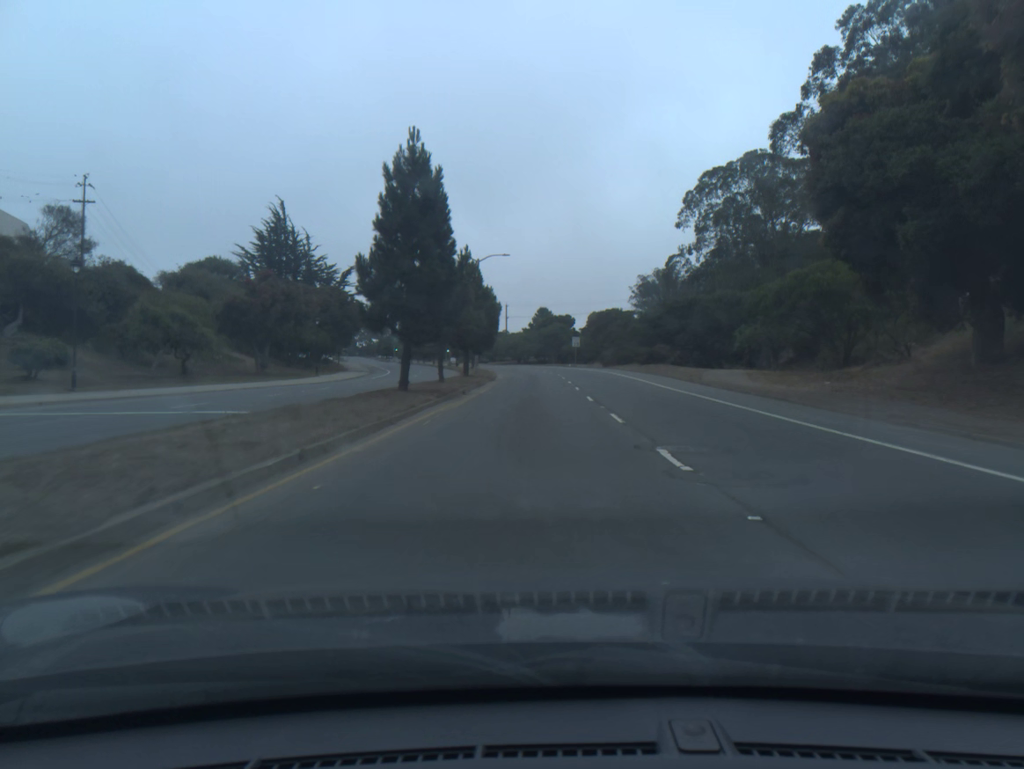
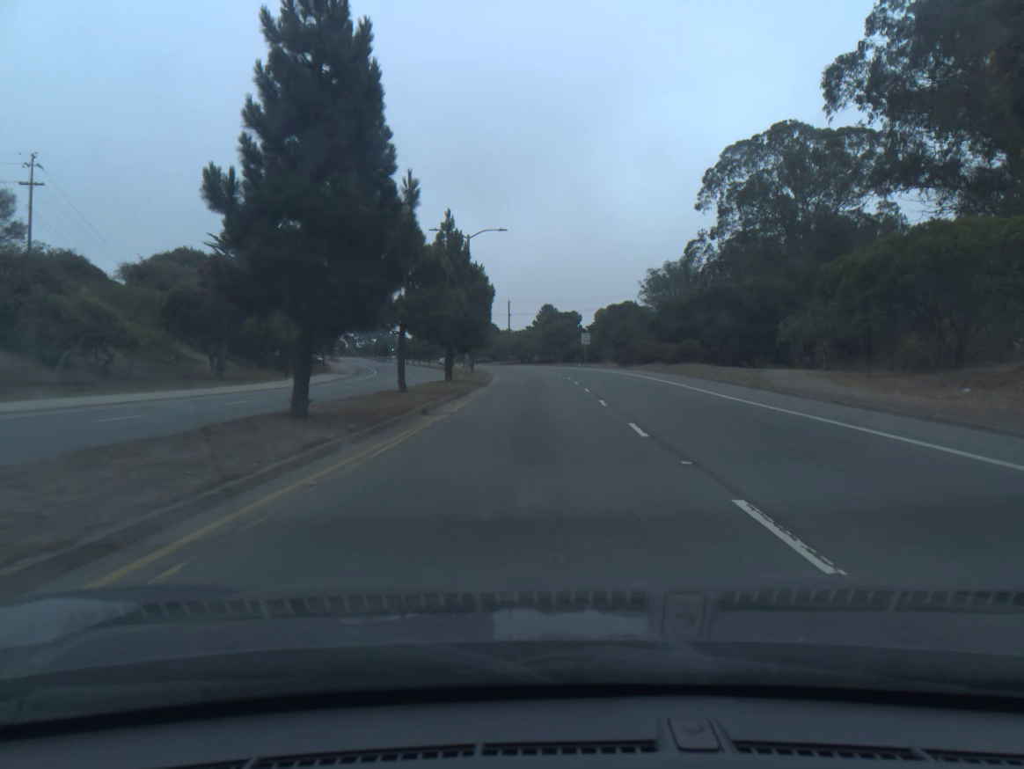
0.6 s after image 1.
(0.0, +10.5) m; 0°
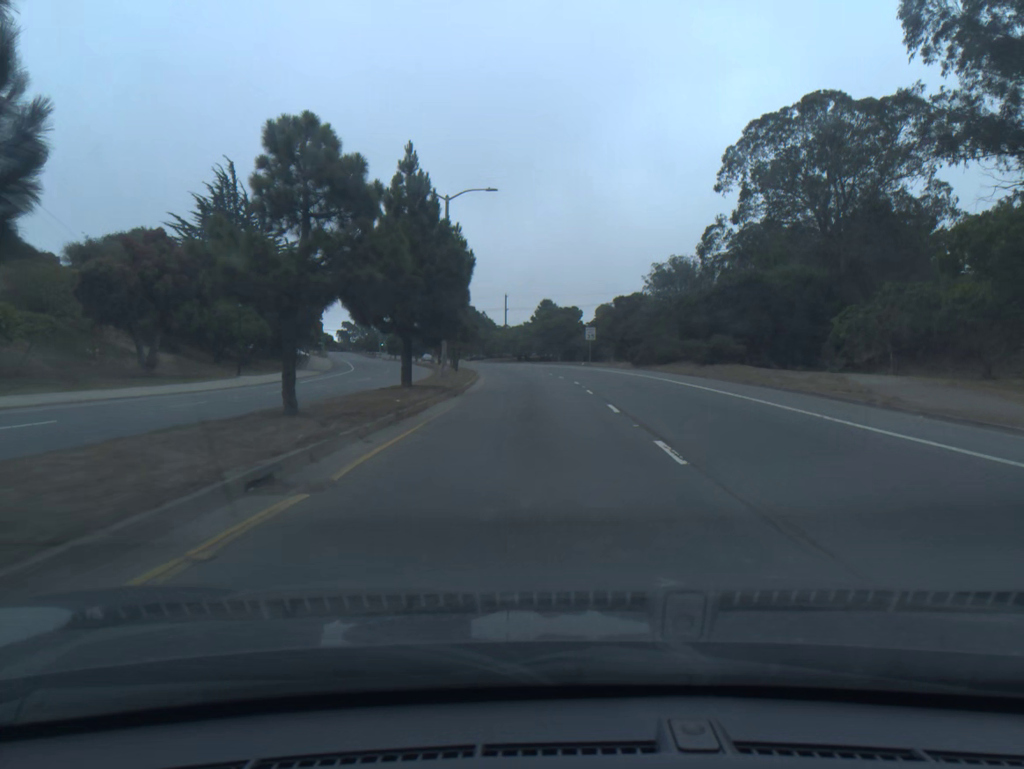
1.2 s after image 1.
(0.0, +10.5) m; 0°
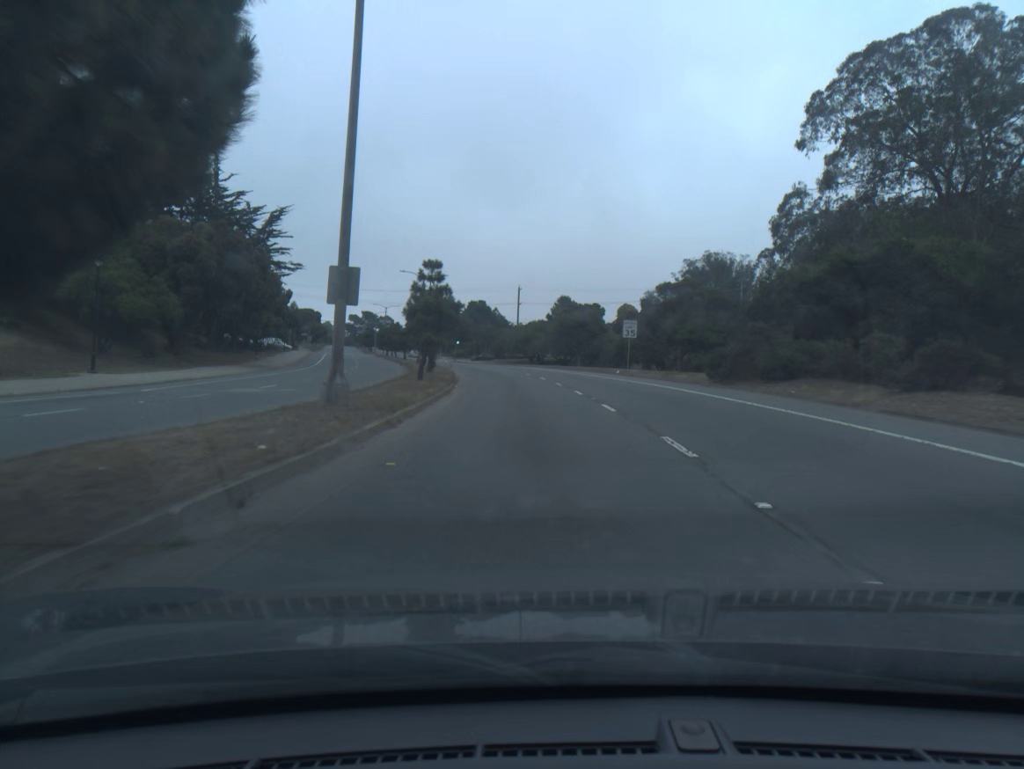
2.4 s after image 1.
(-0.1, +20.8) m; -1°
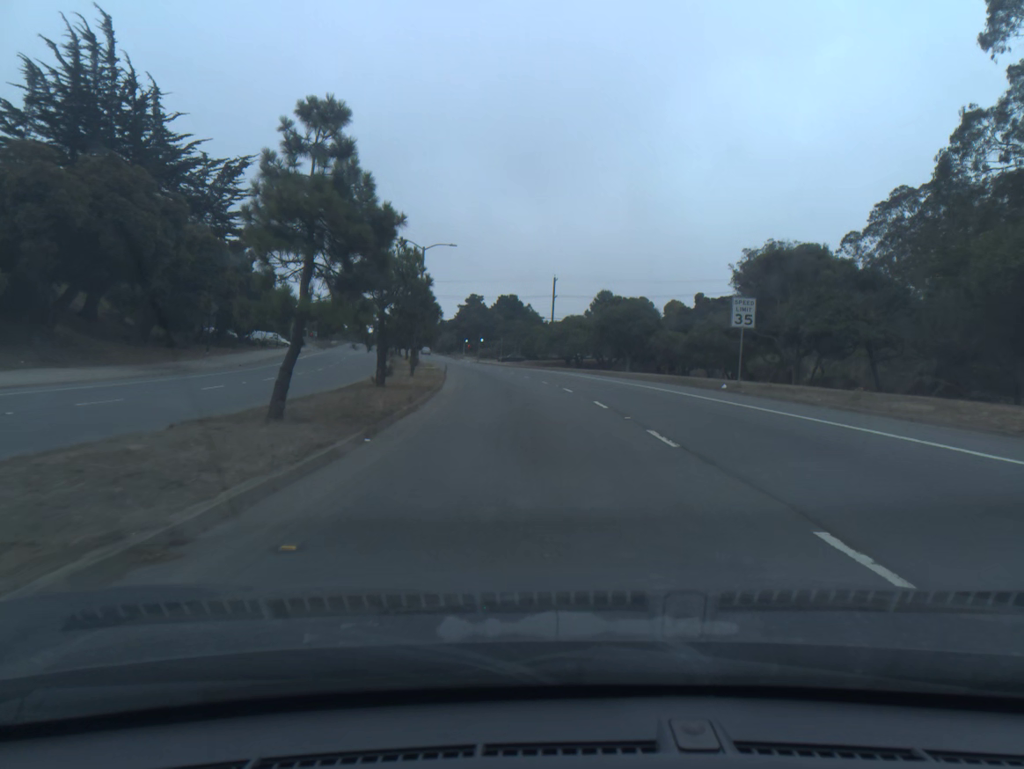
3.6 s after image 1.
(-0.4, +20.6) m; -3°
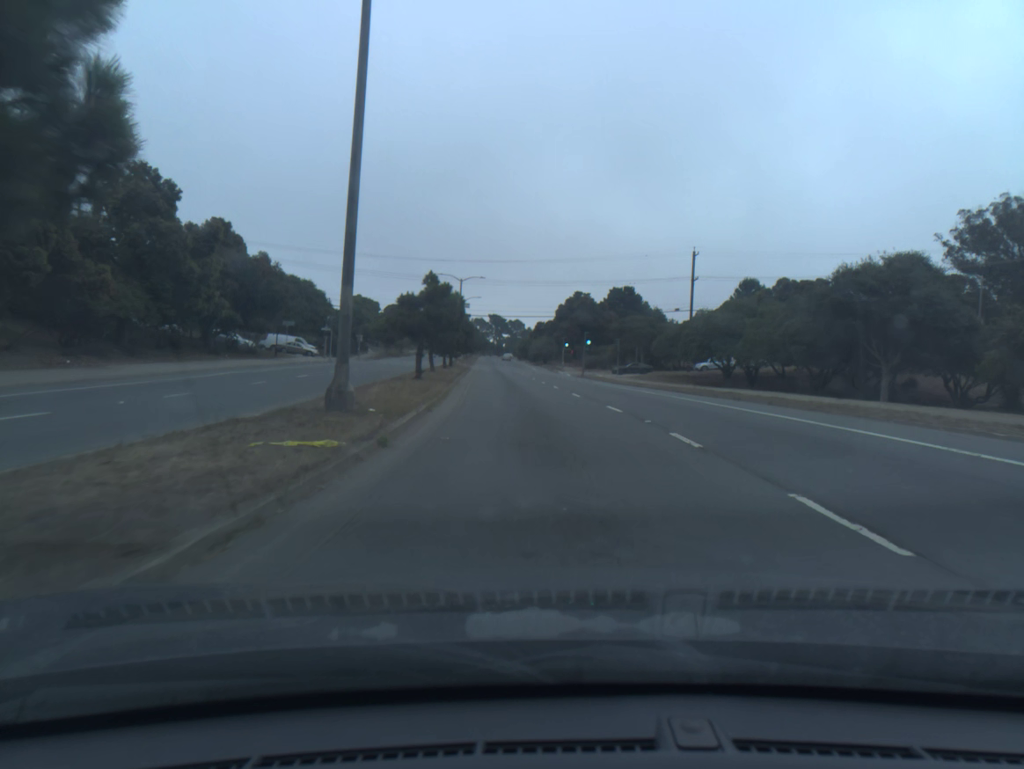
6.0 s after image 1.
(-2.8, +41.1) m; -8°
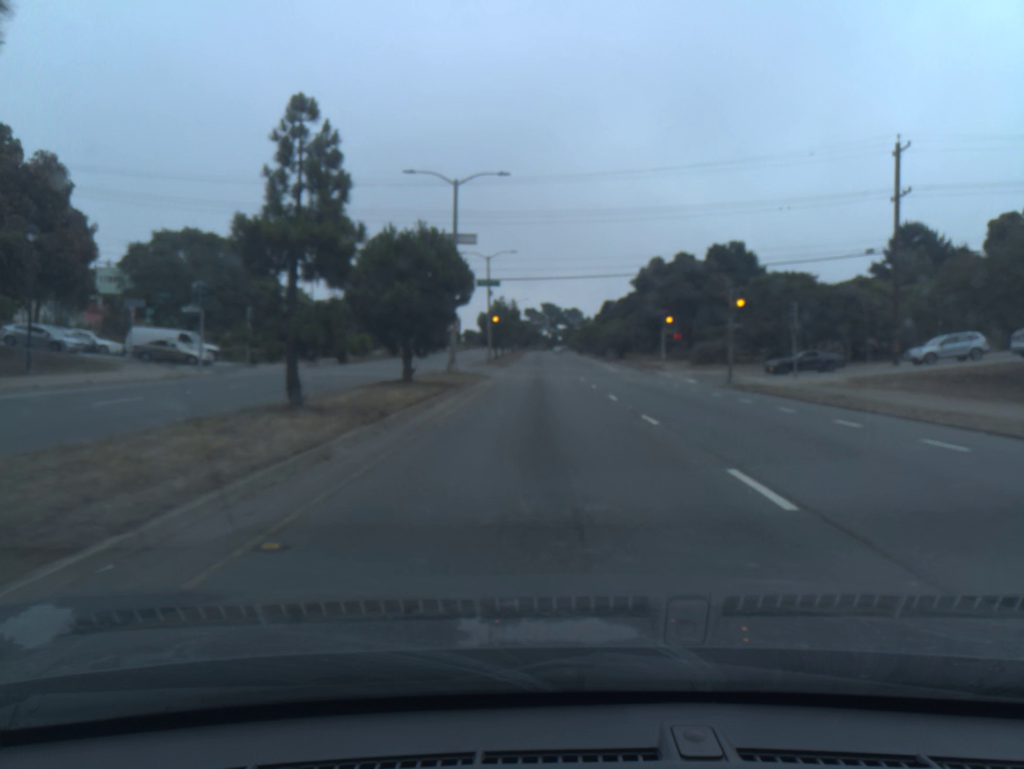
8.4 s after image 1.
(-1.7, +40.8) m; -4°
